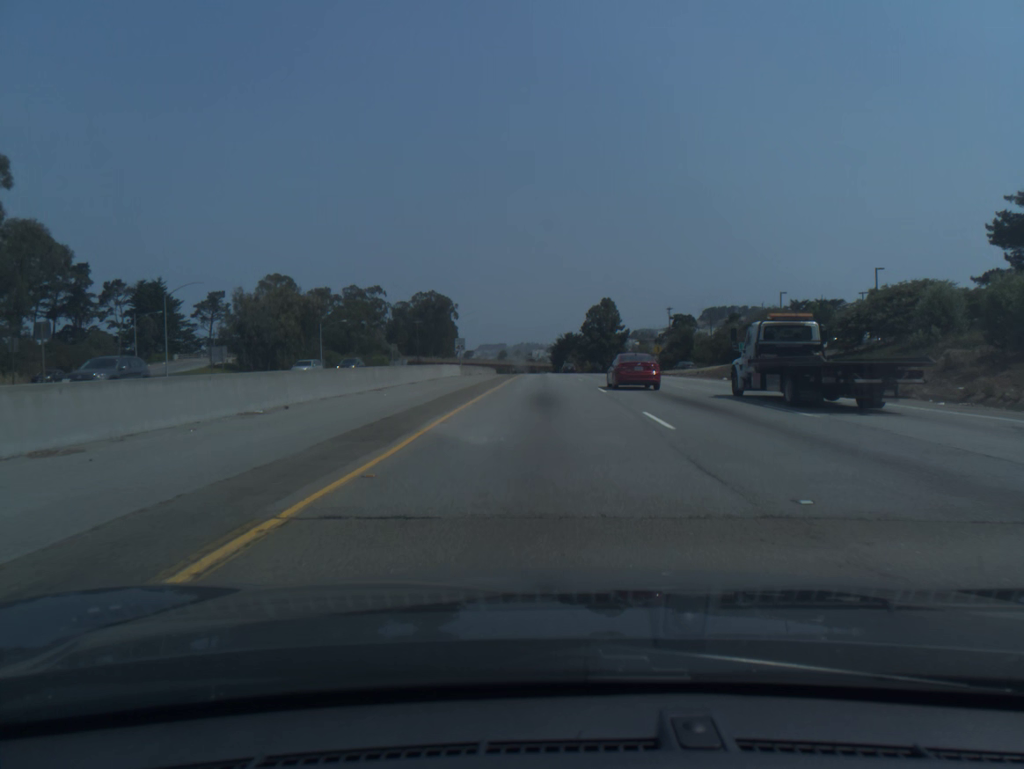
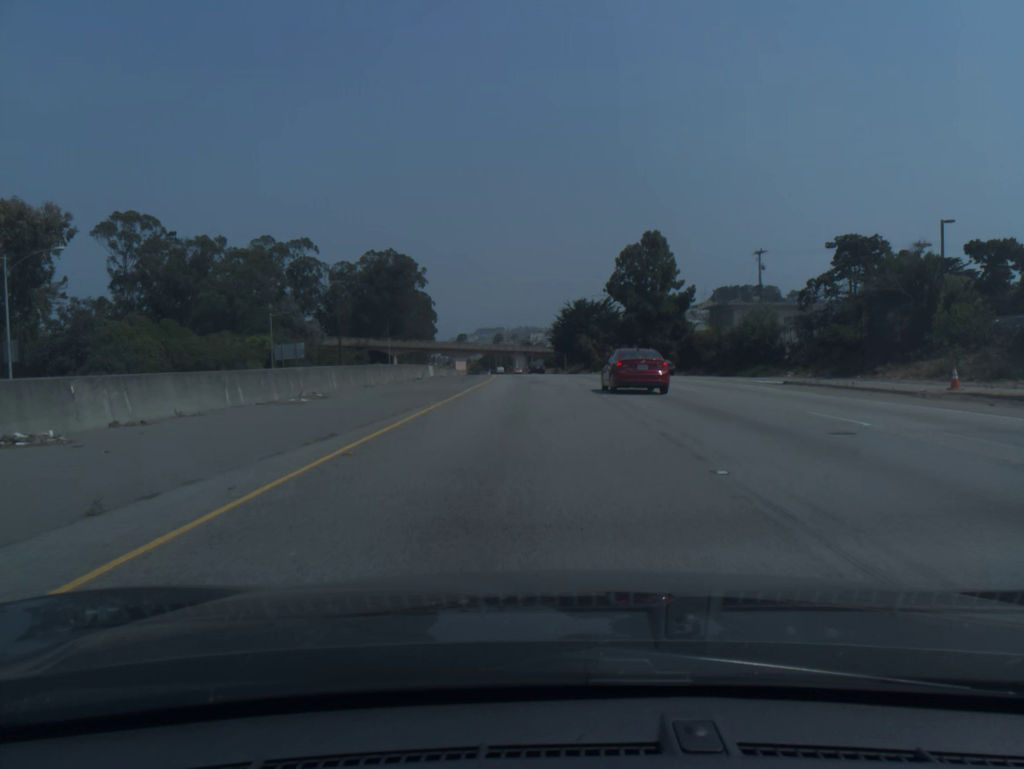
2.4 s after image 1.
(+0.4, +76.0) m; 0°
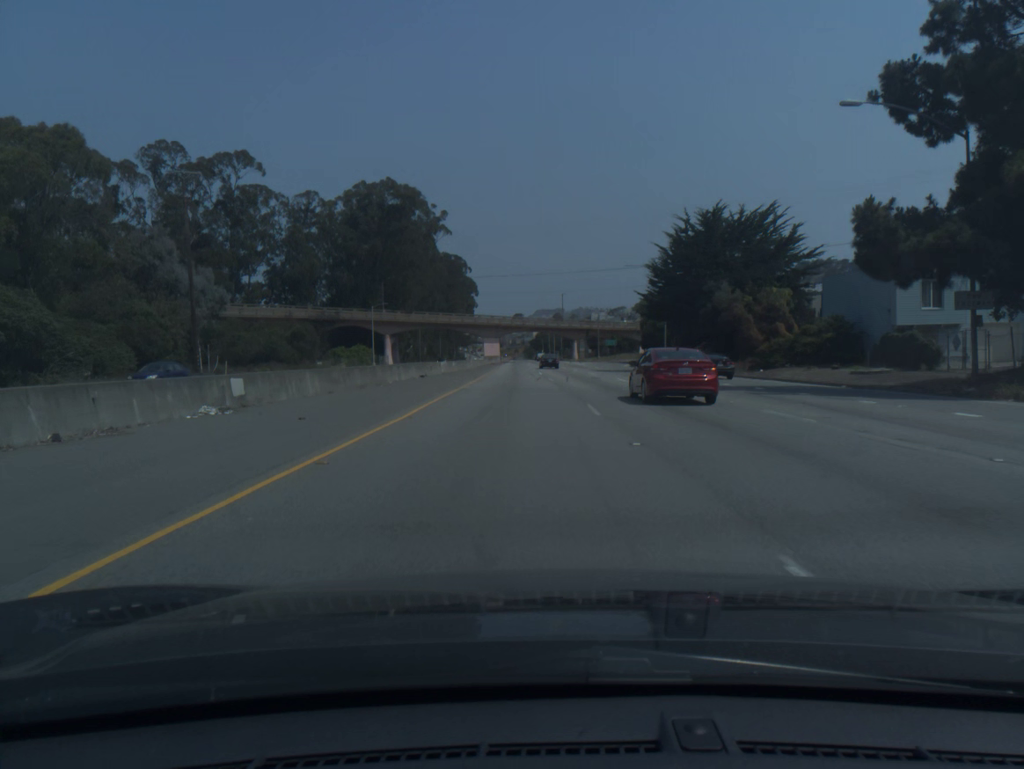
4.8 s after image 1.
(-2.0, +71.5) m; -4°
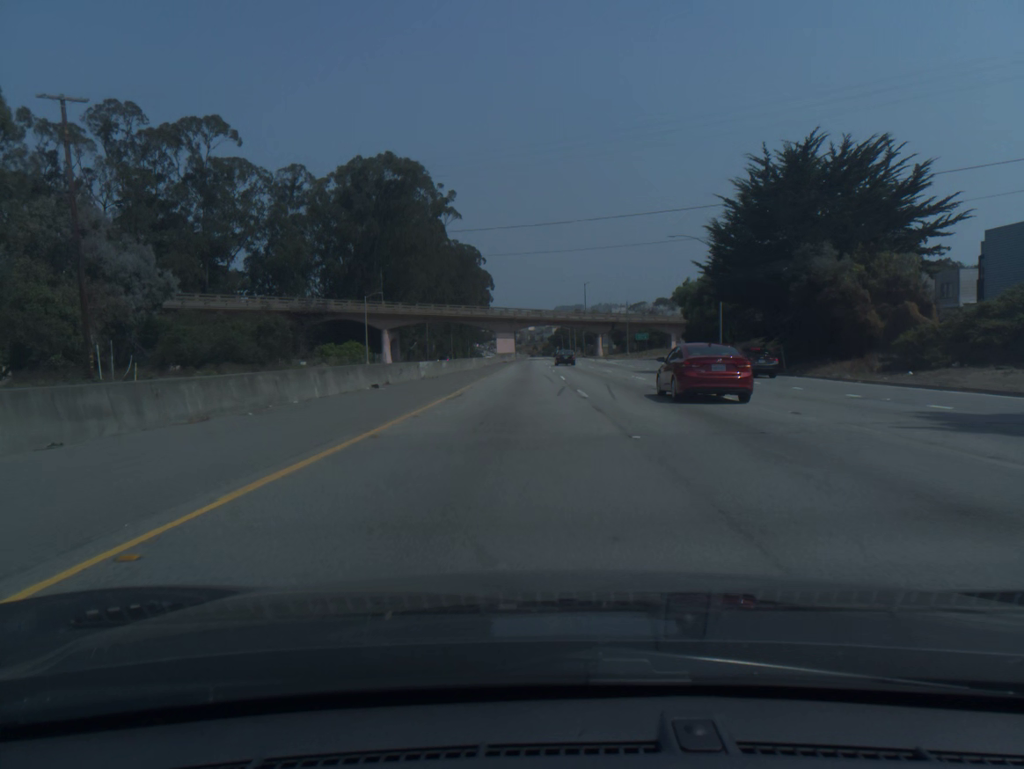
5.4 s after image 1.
(-0.2, +17.3) m; -1°
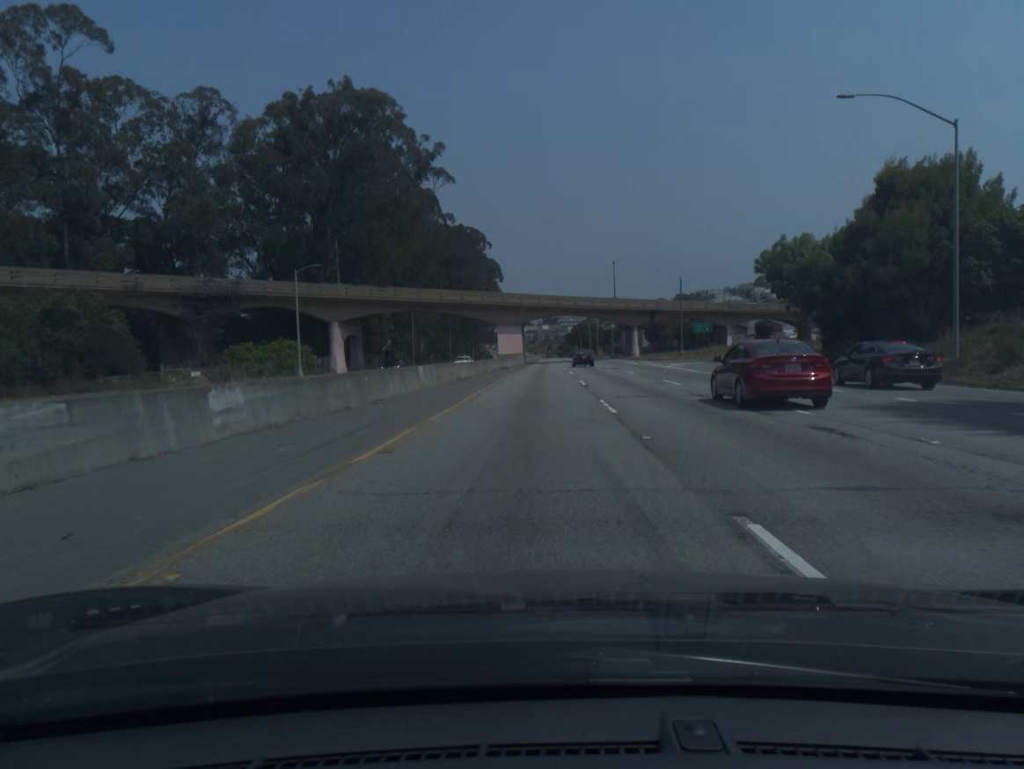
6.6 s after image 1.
(-0.5, +34.7) m; -1°
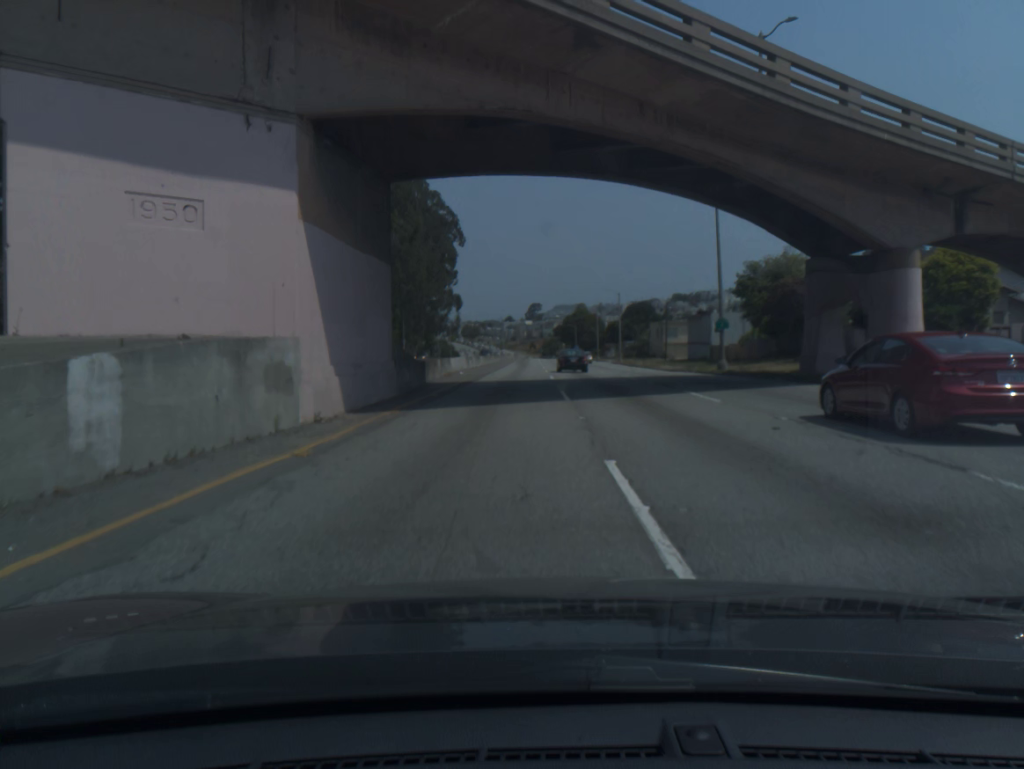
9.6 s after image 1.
(+1.0, +85.7) m; +1°
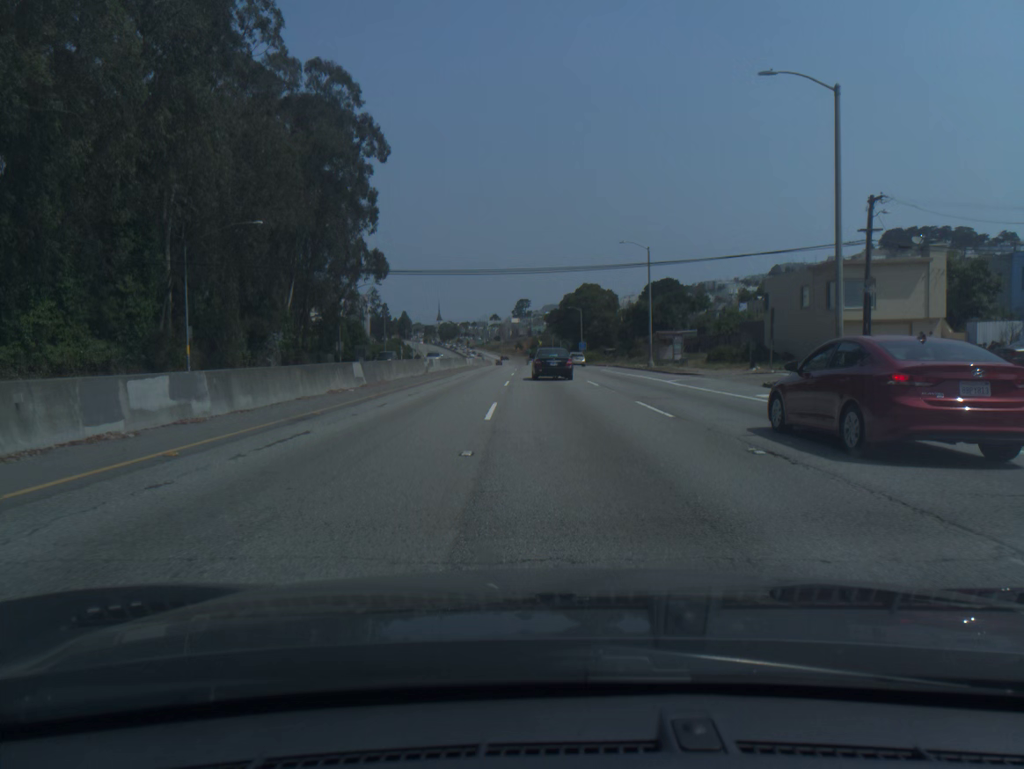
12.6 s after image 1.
(+0.5, +78.4) m; +1°
